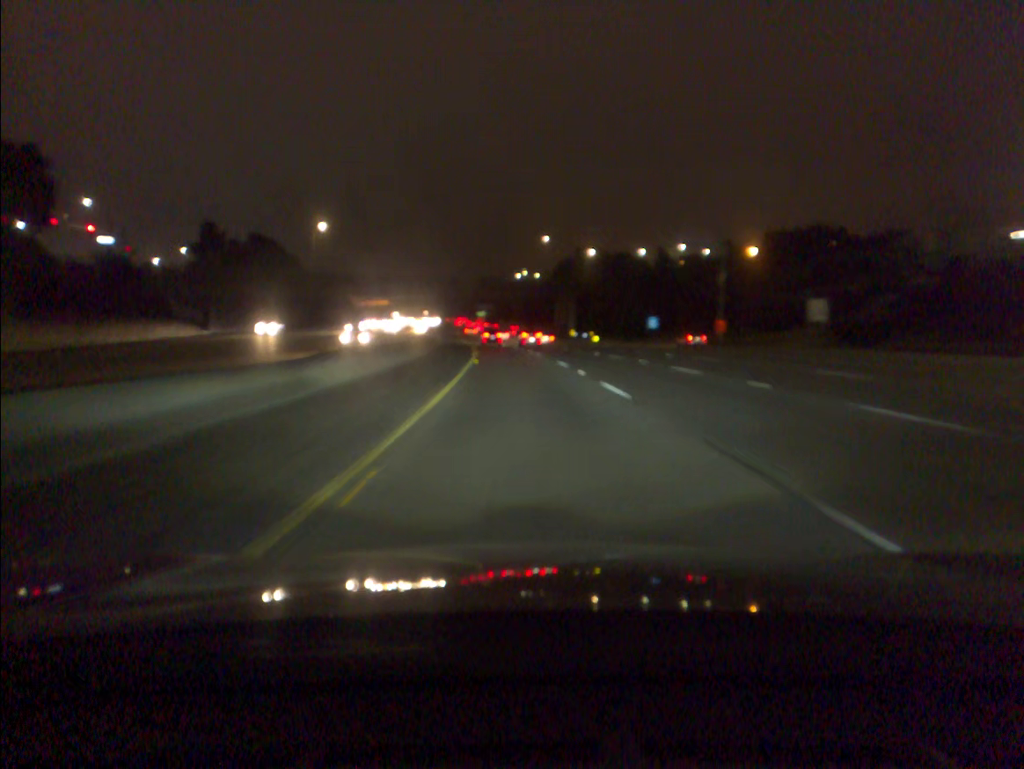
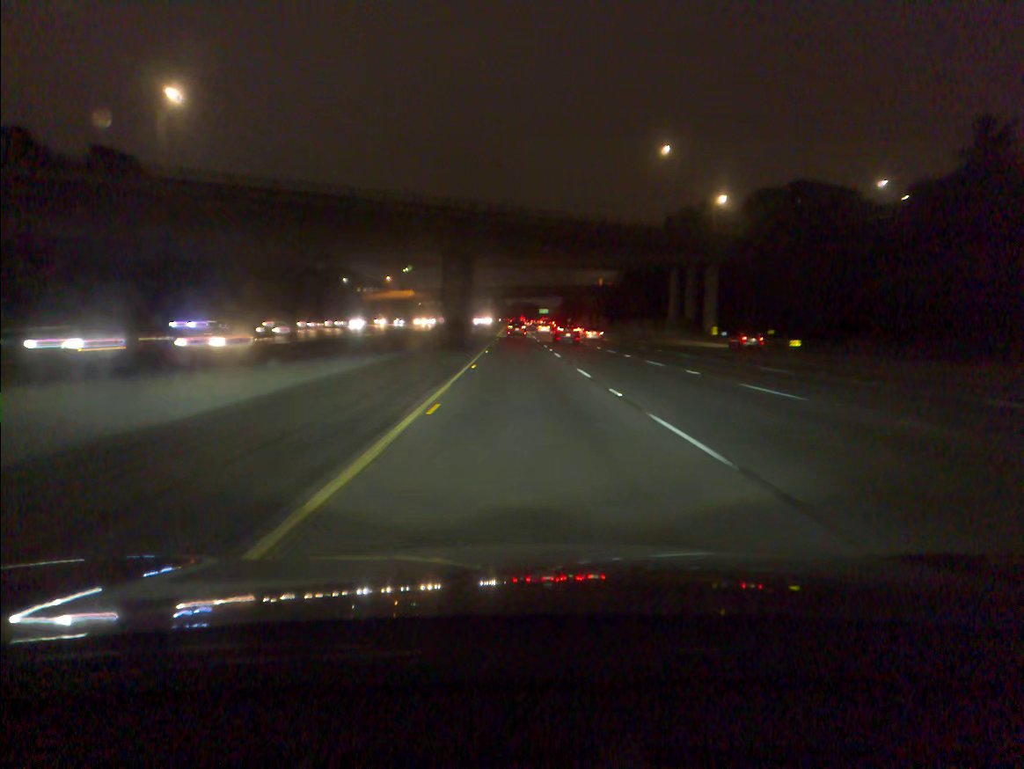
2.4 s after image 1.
(-3.9, +80.5) m; -5°
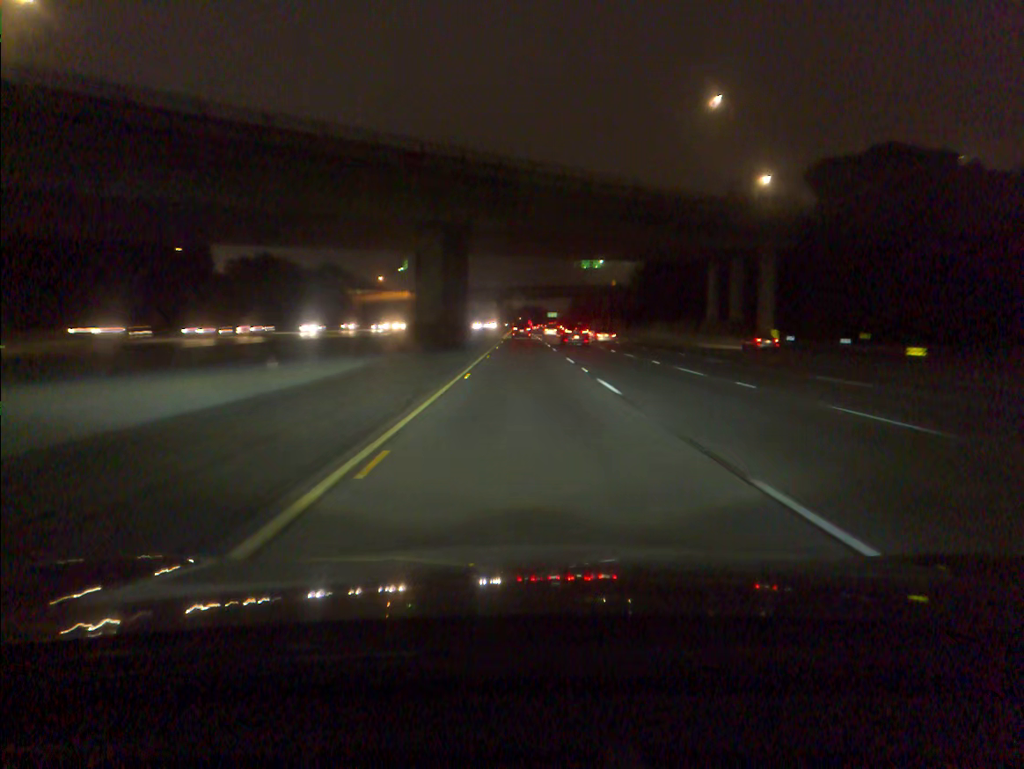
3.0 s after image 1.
(-0.1, +20.1) m; 0°
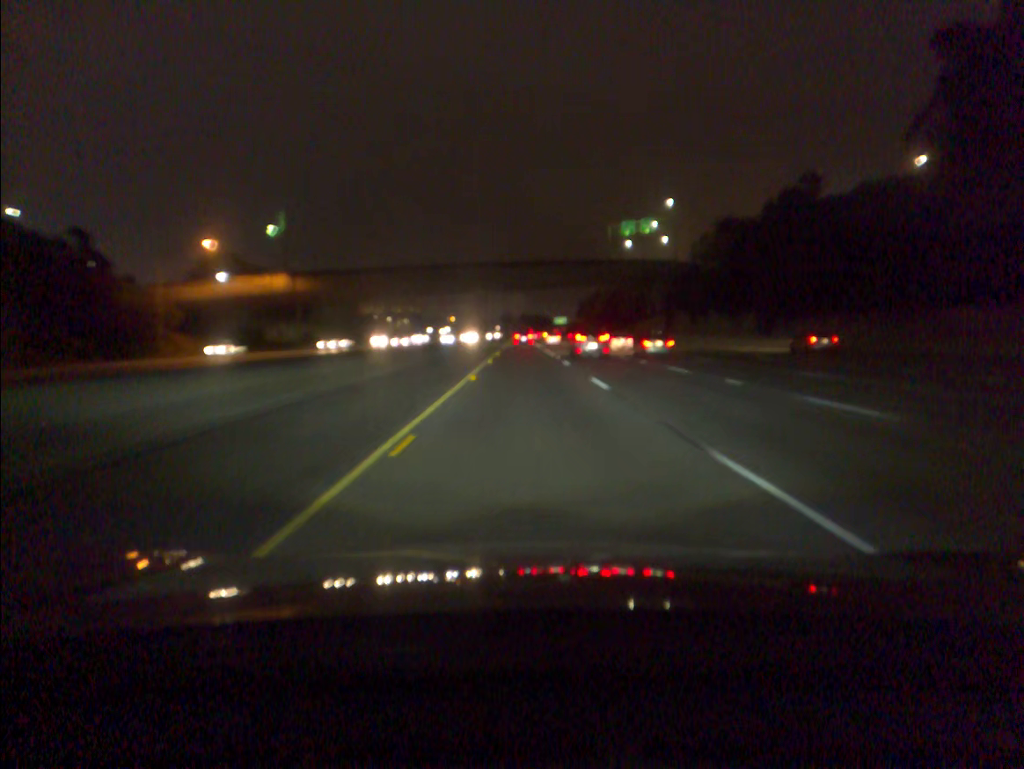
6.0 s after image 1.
(-0.4, +100.5) m; 0°
